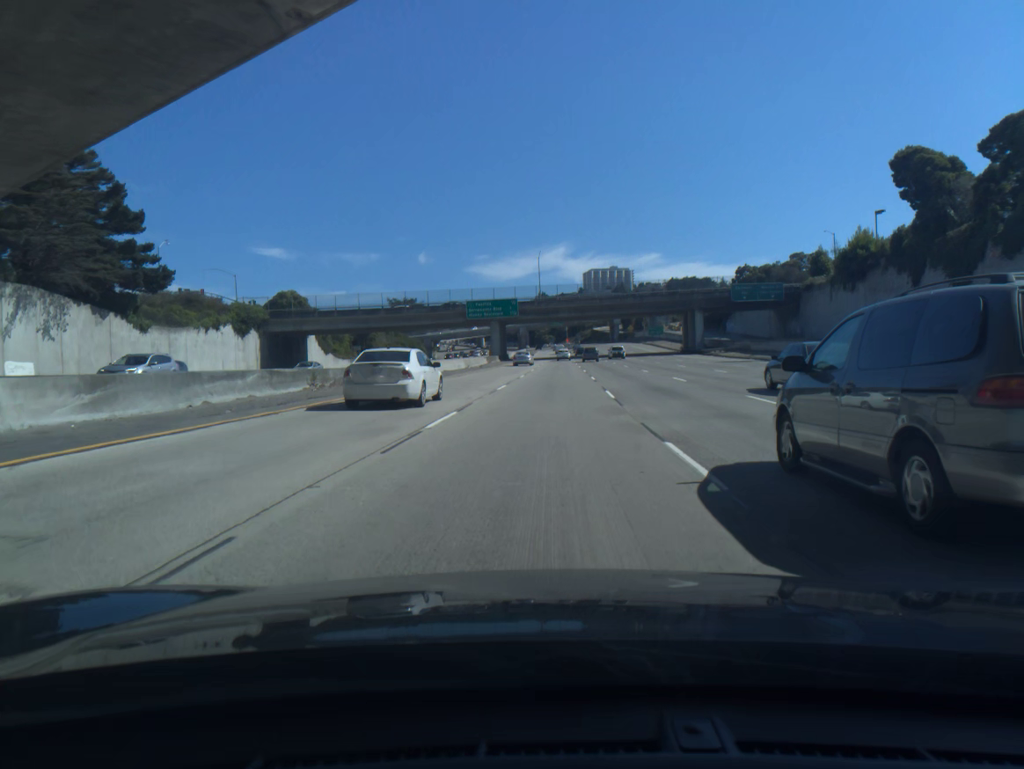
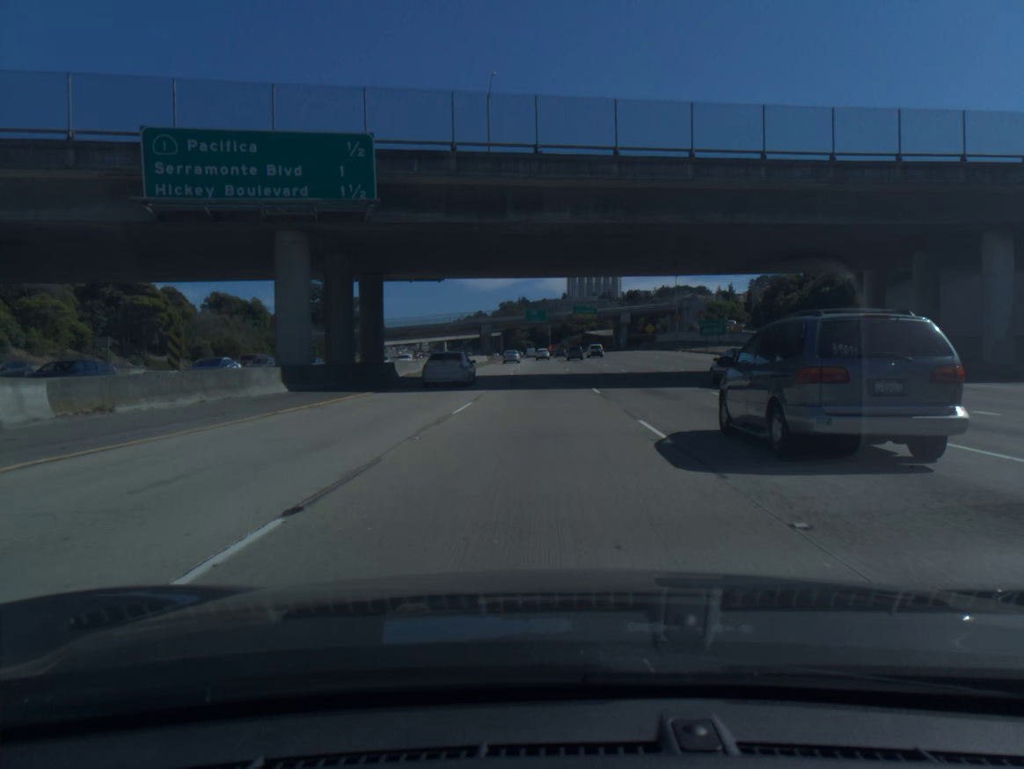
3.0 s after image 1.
(+2.0, +83.9) m; +2°
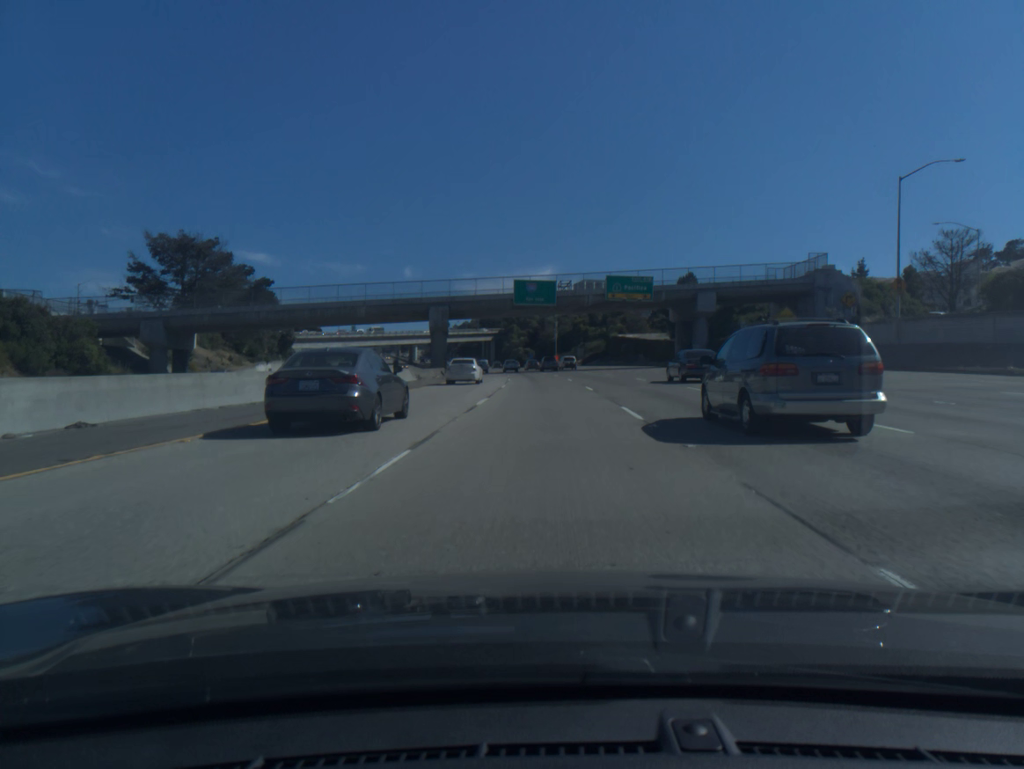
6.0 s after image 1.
(0.0, +83.2) m; 0°
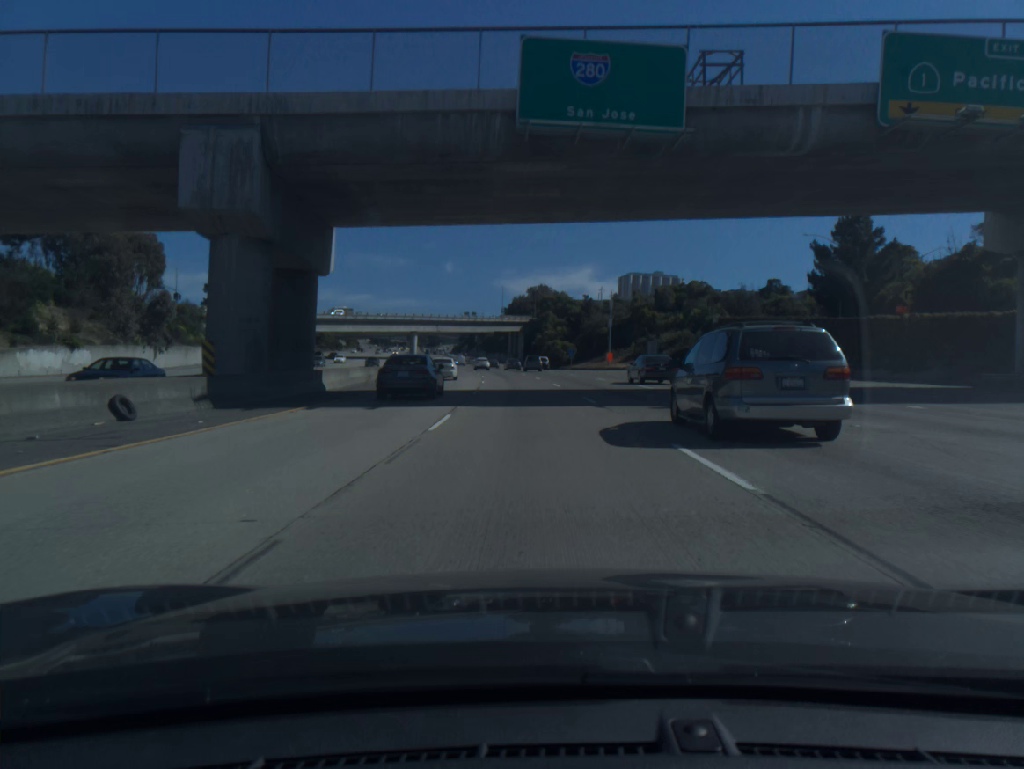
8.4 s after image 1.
(-1.1, +66.5) m; -3°
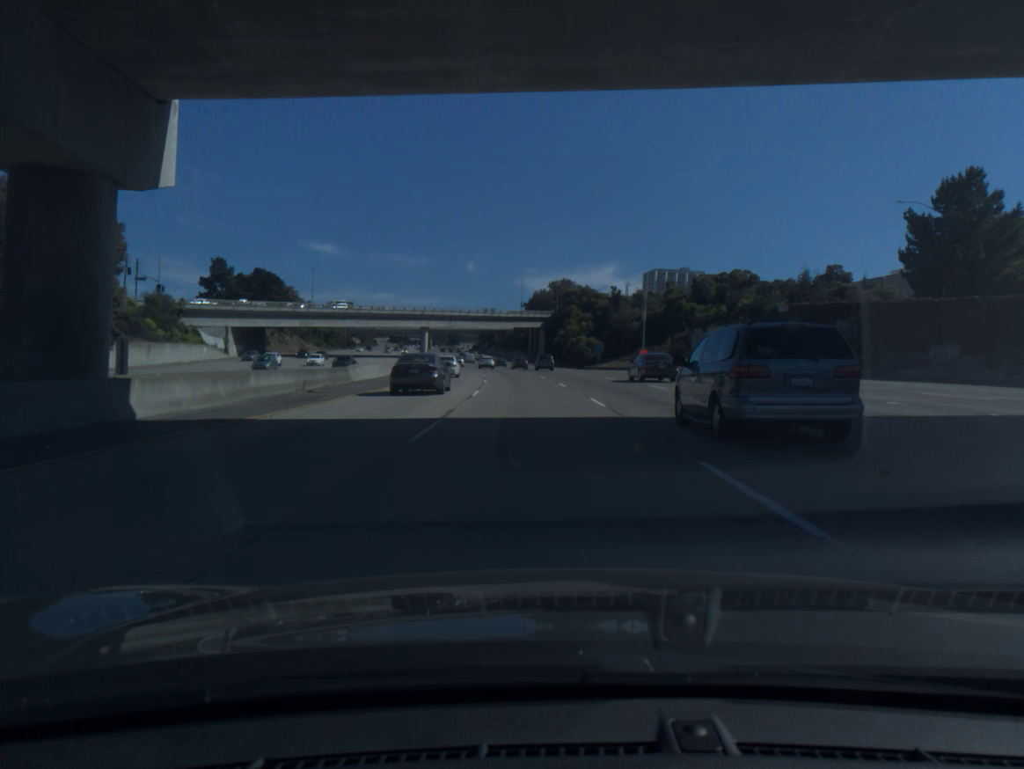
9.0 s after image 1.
(-0.2, +16.7) m; -2°
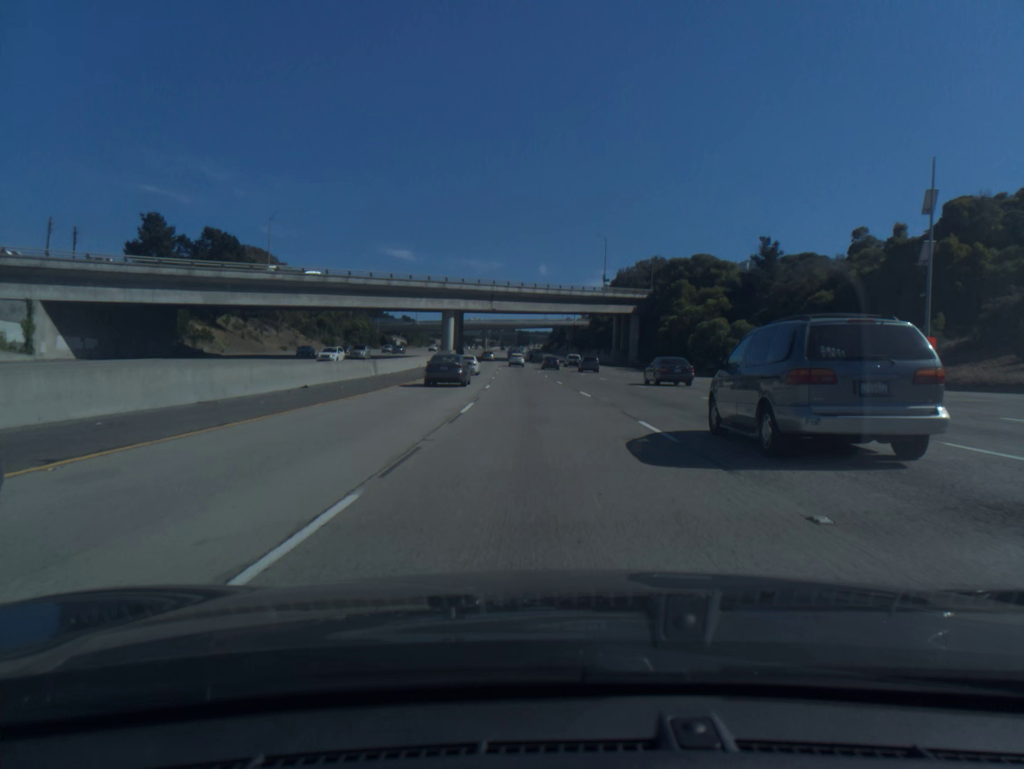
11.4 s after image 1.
(-3.2, +66.5) m; -5°
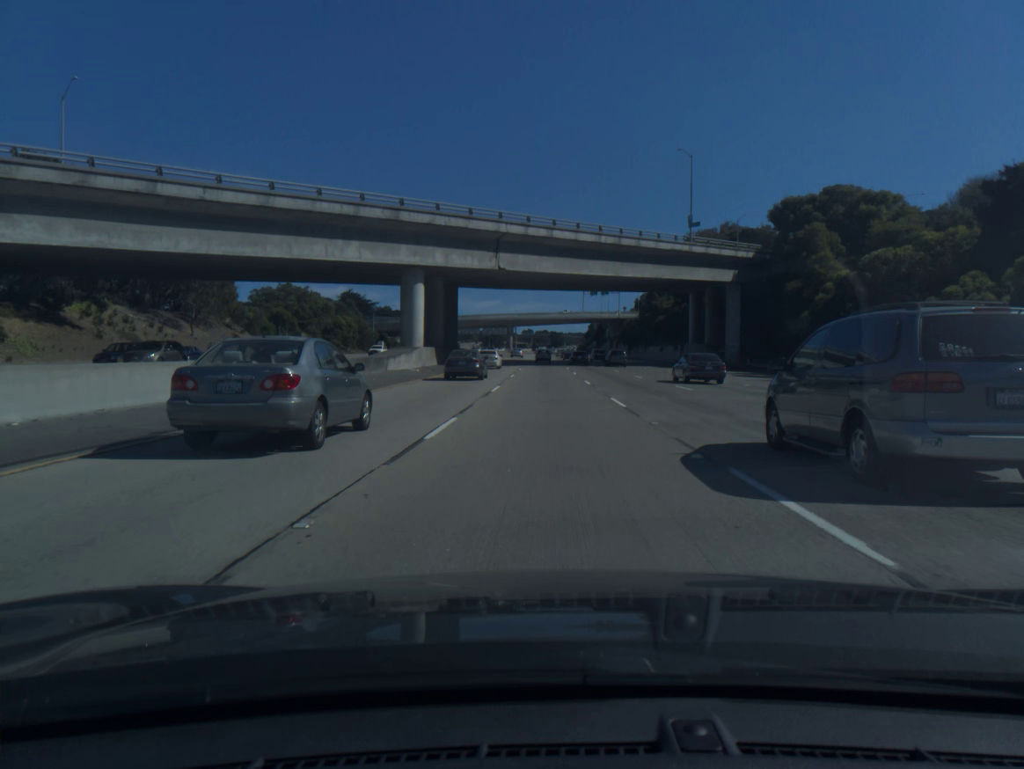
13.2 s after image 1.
(-1.4, +50.3) m; -2°
